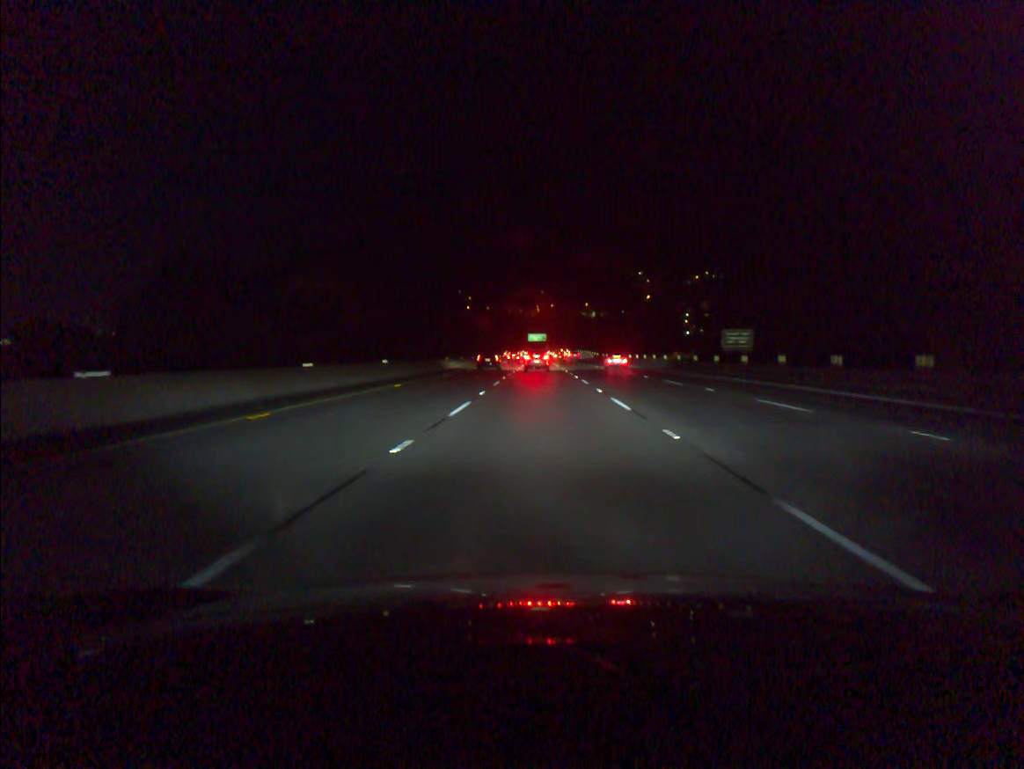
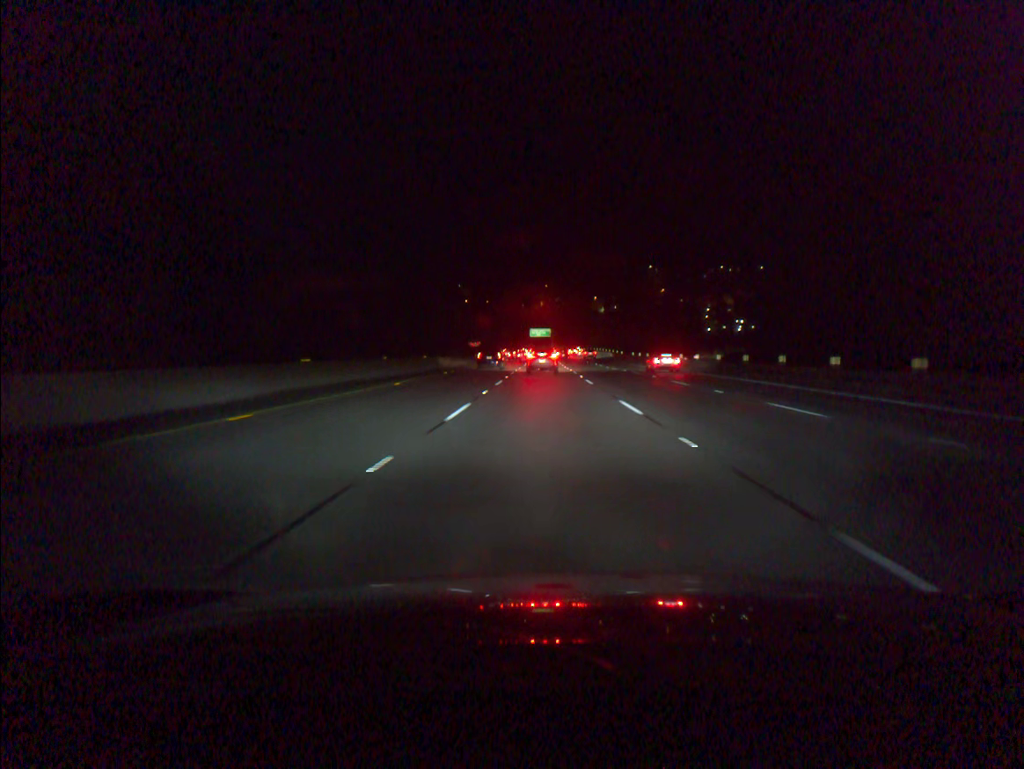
(-0.1, +45.0) m; 0°
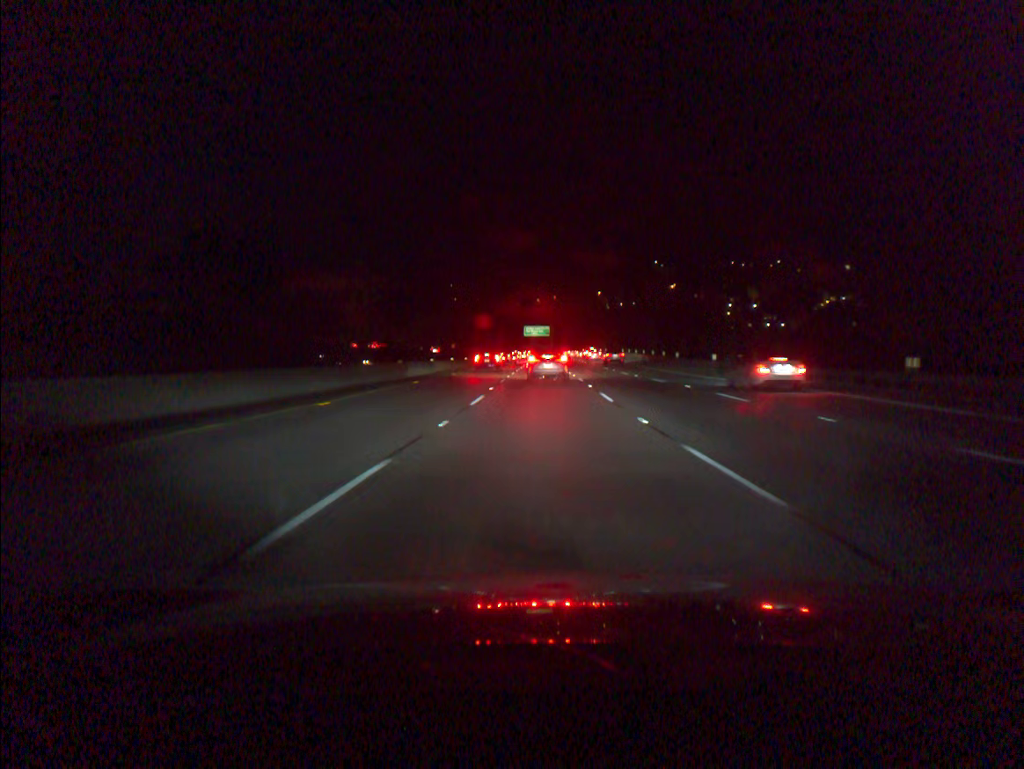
(+0.1, +53.1) m; 0°
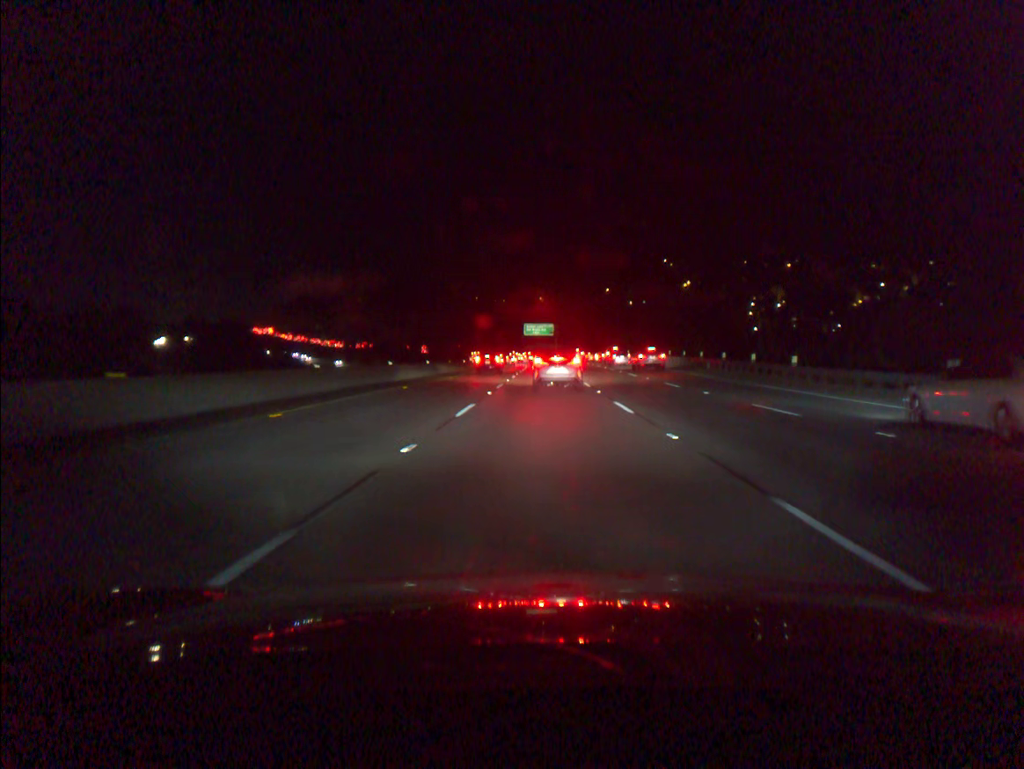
(-0.1, +33.1) m; 0°
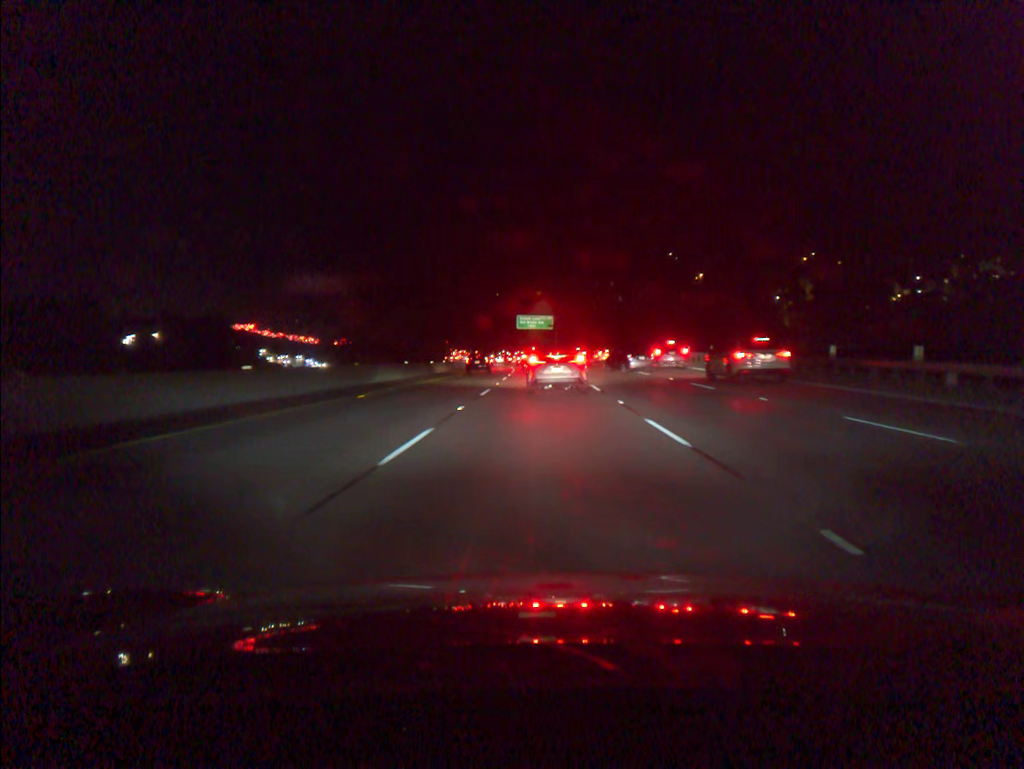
(+0.1, +36.2) m; 0°
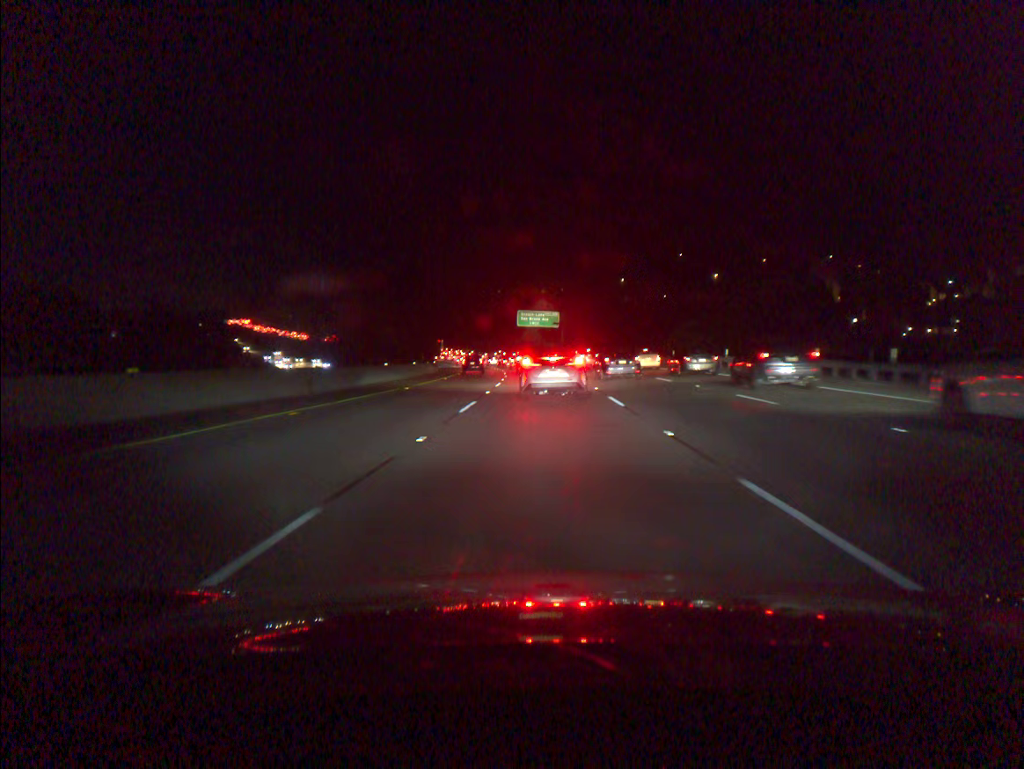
(0.0, +21.1) m; 0°
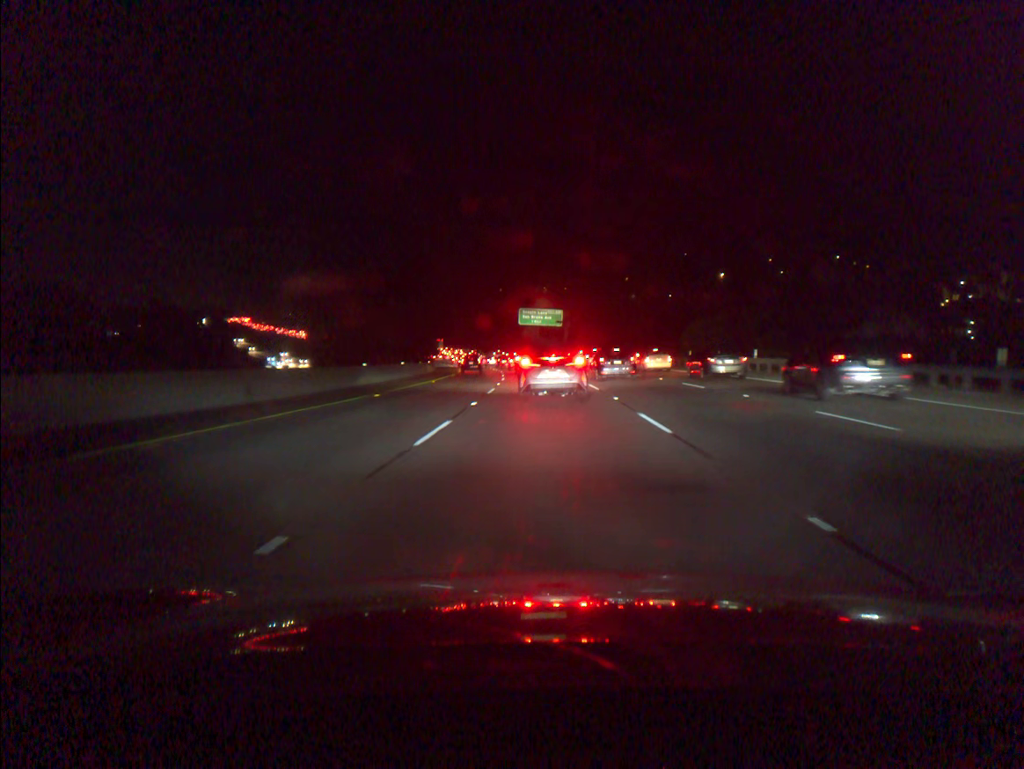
(0.0, +6.3) m; 0°
